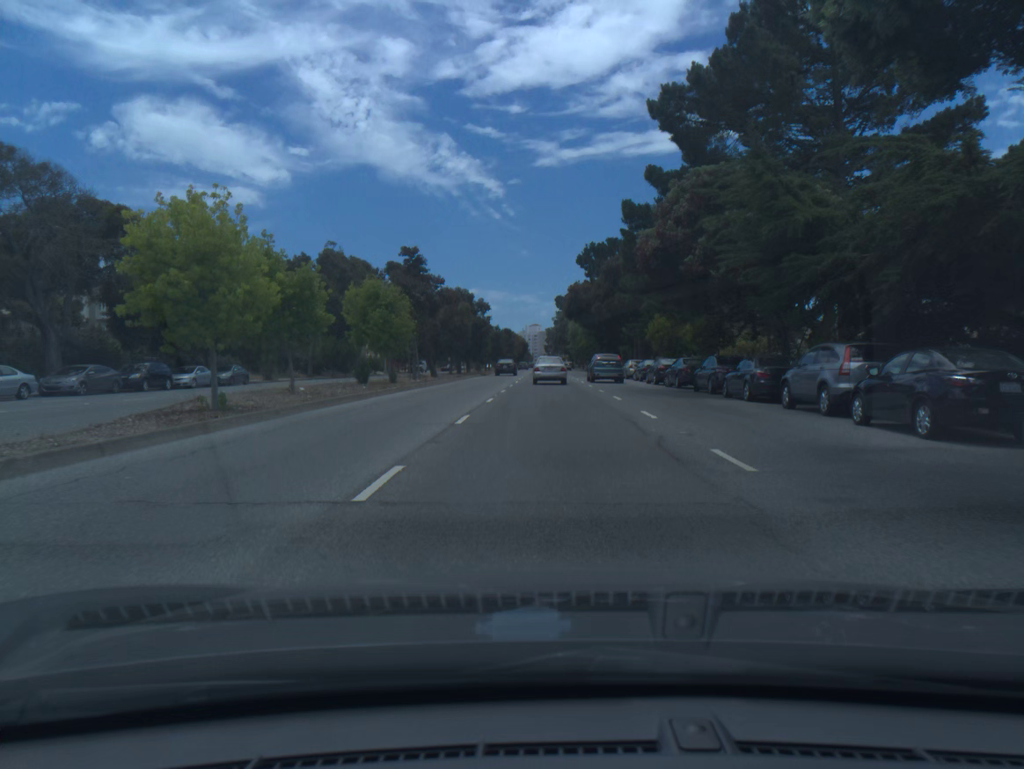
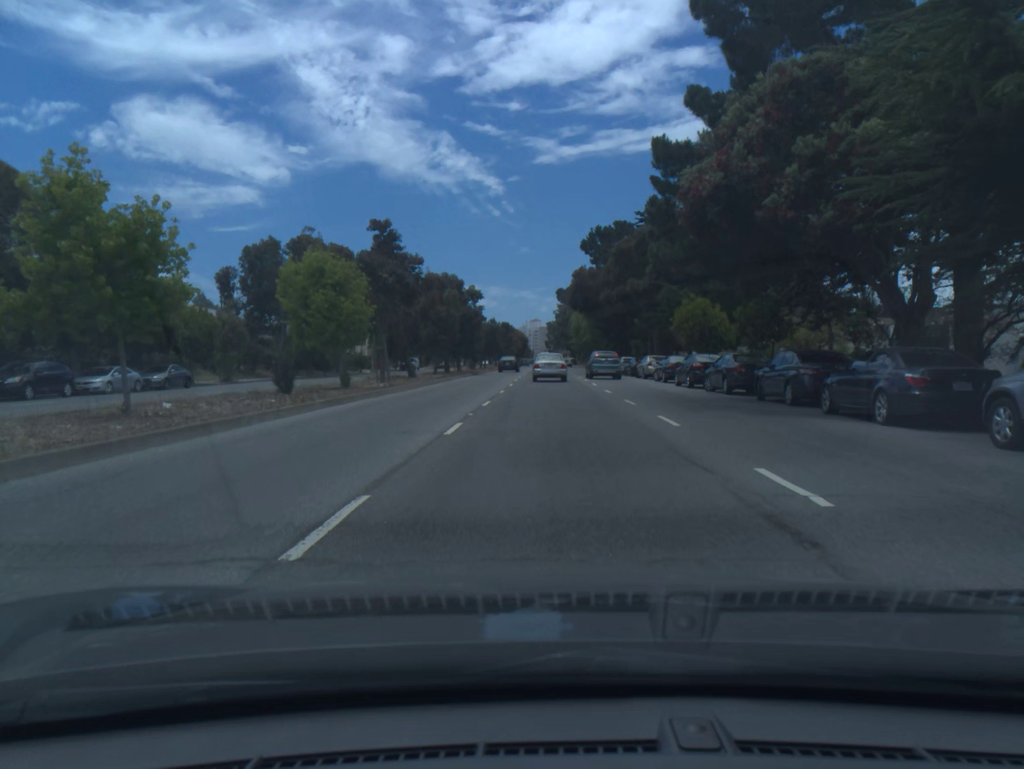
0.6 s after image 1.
(0.0, +9.4) m; 0°
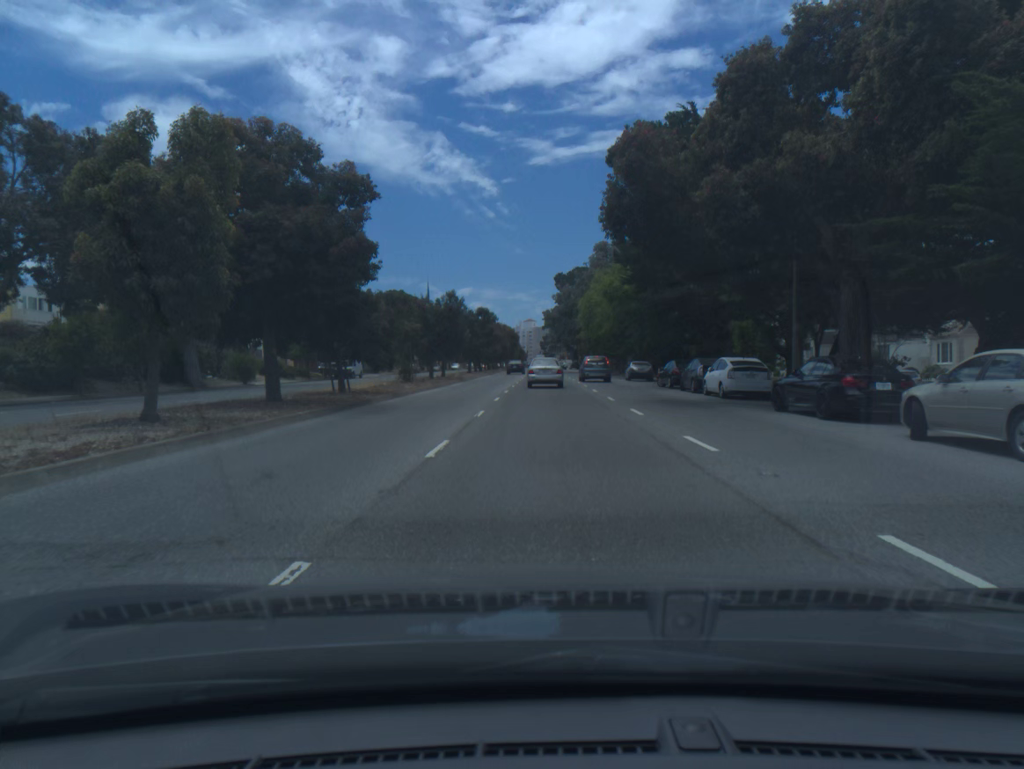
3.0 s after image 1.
(0.0, +38.1) m; +1°
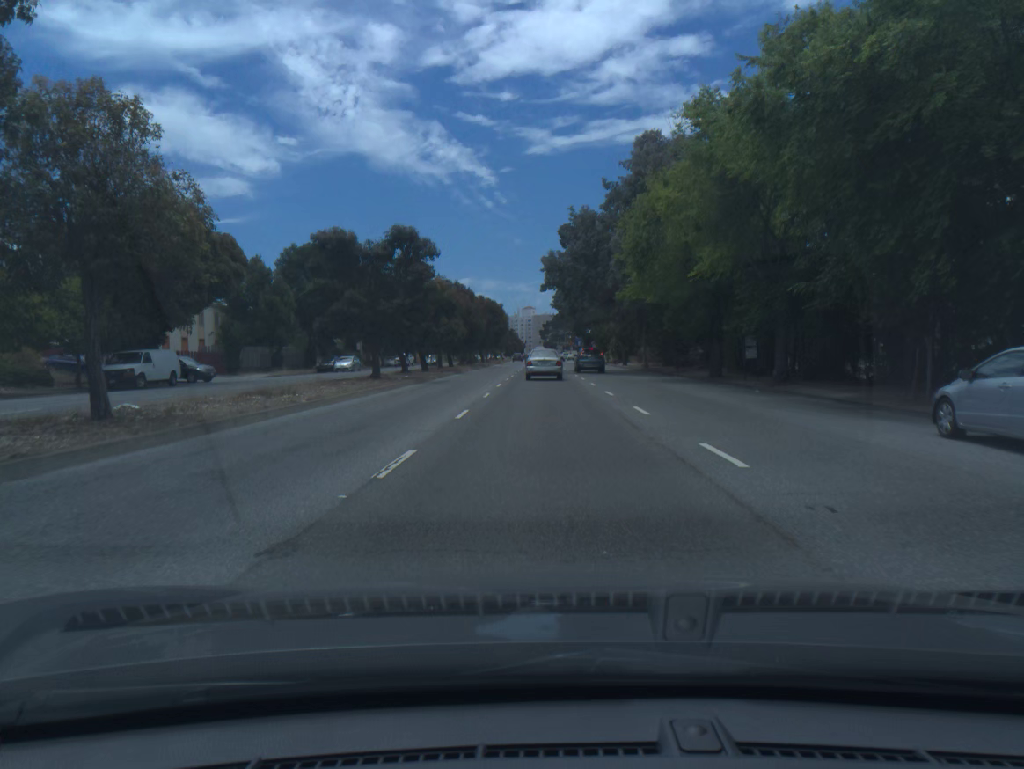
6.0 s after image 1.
(+0.1, +45.7) m; 0°
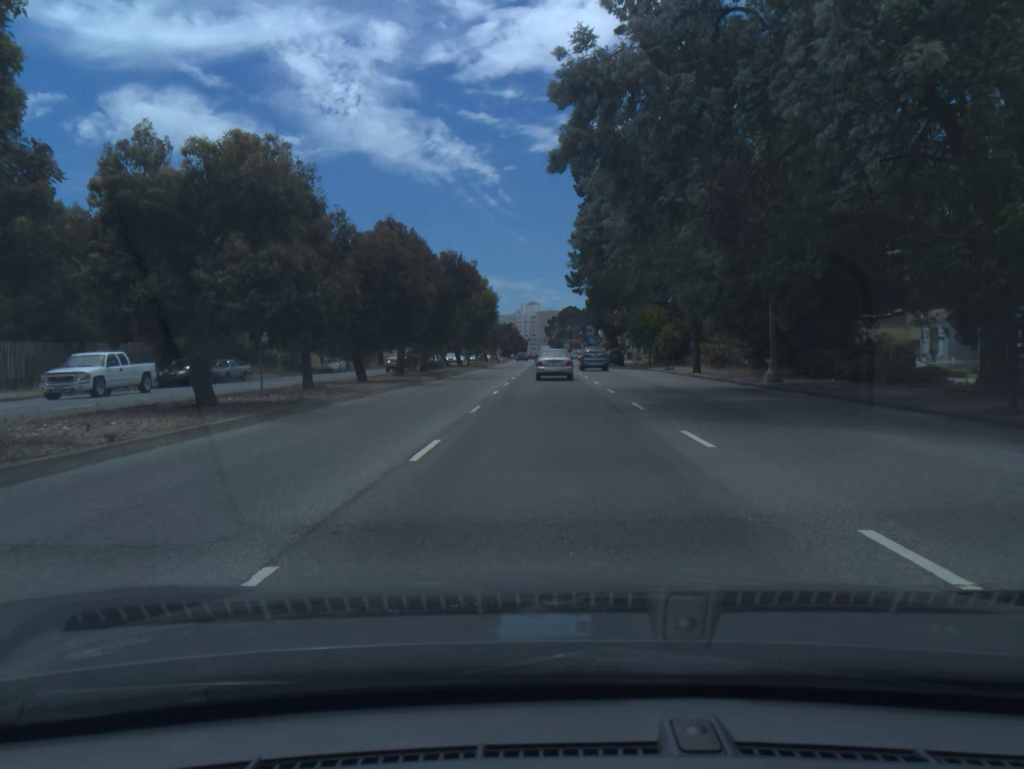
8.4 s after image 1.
(-0.2, +34.4) m; 0°
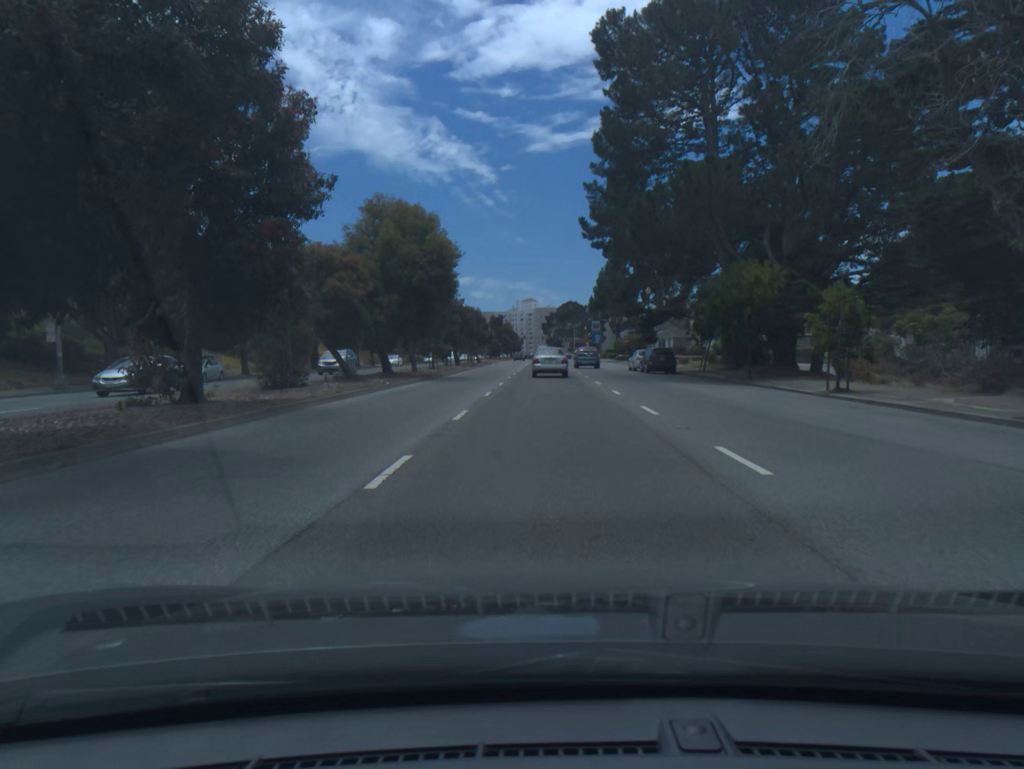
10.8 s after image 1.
(0.0, +31.5) m; 0°
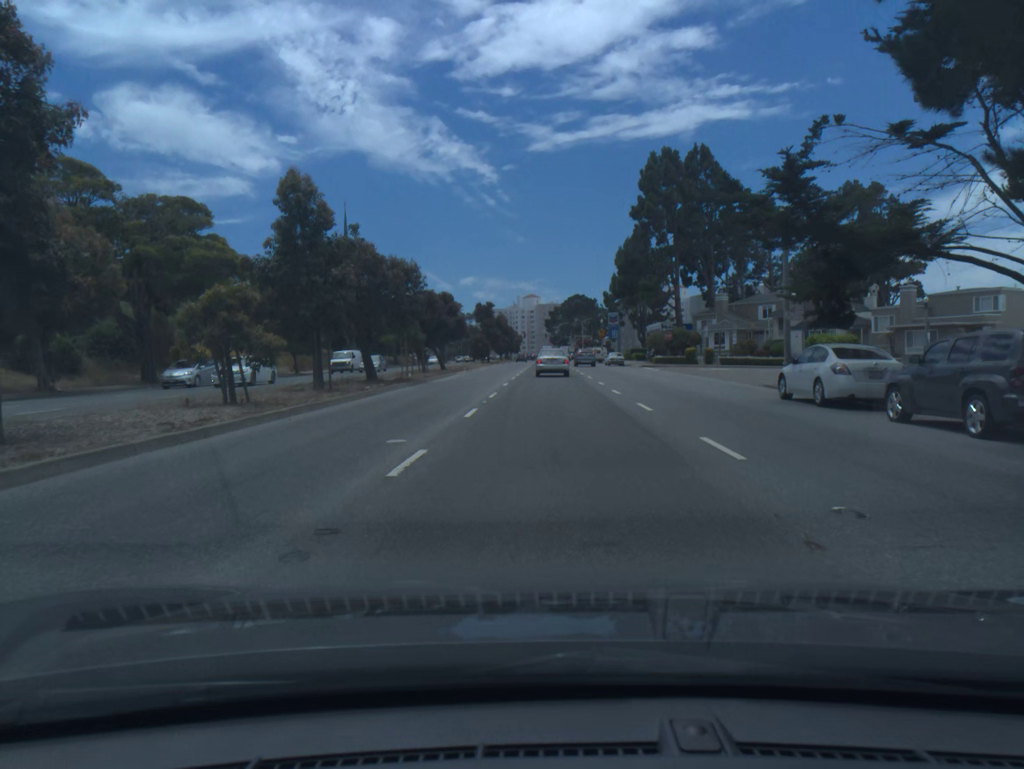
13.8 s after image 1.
(0.0, +35.4) m; 0°
